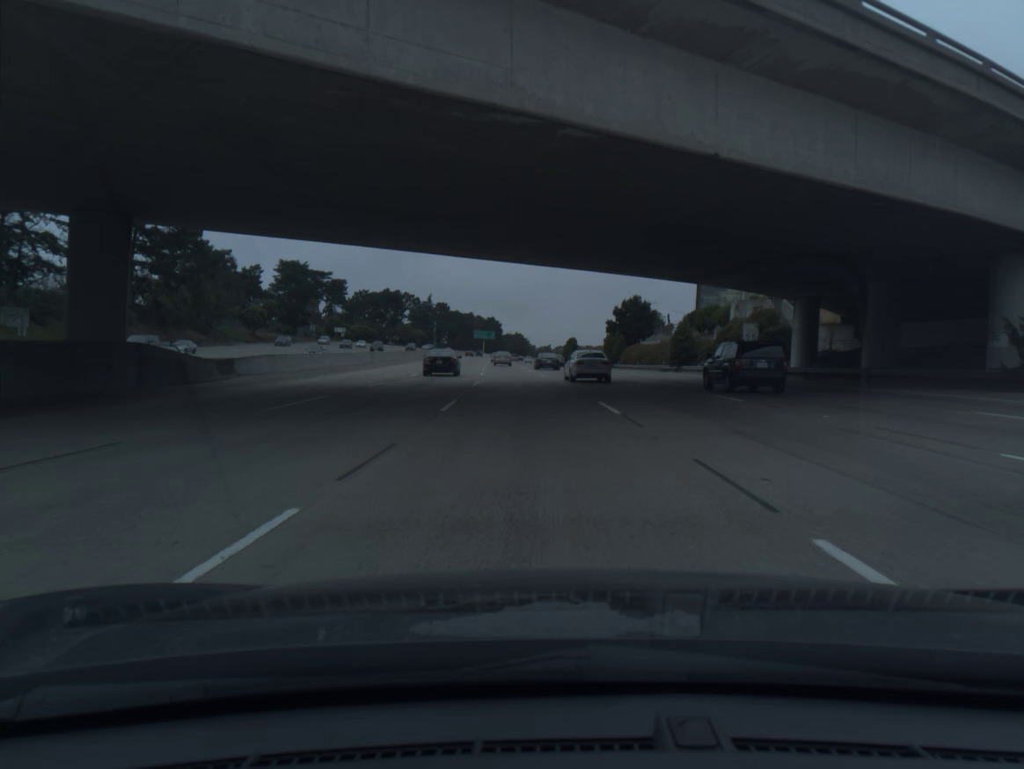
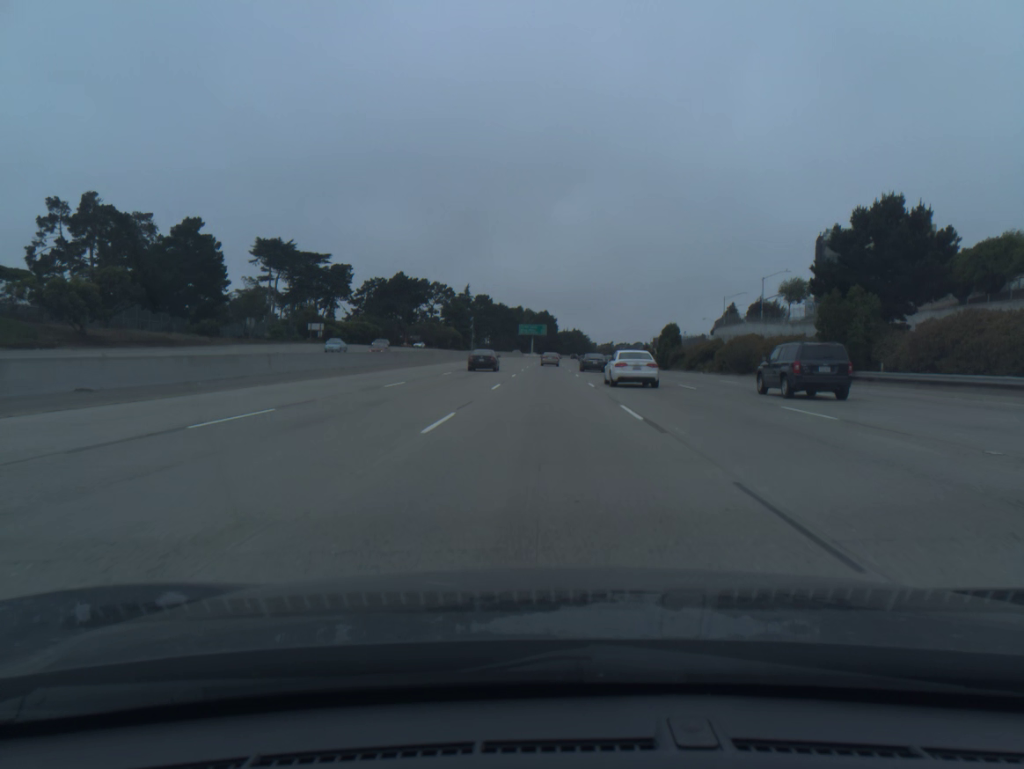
(-3.2, +73.4) m; -4°
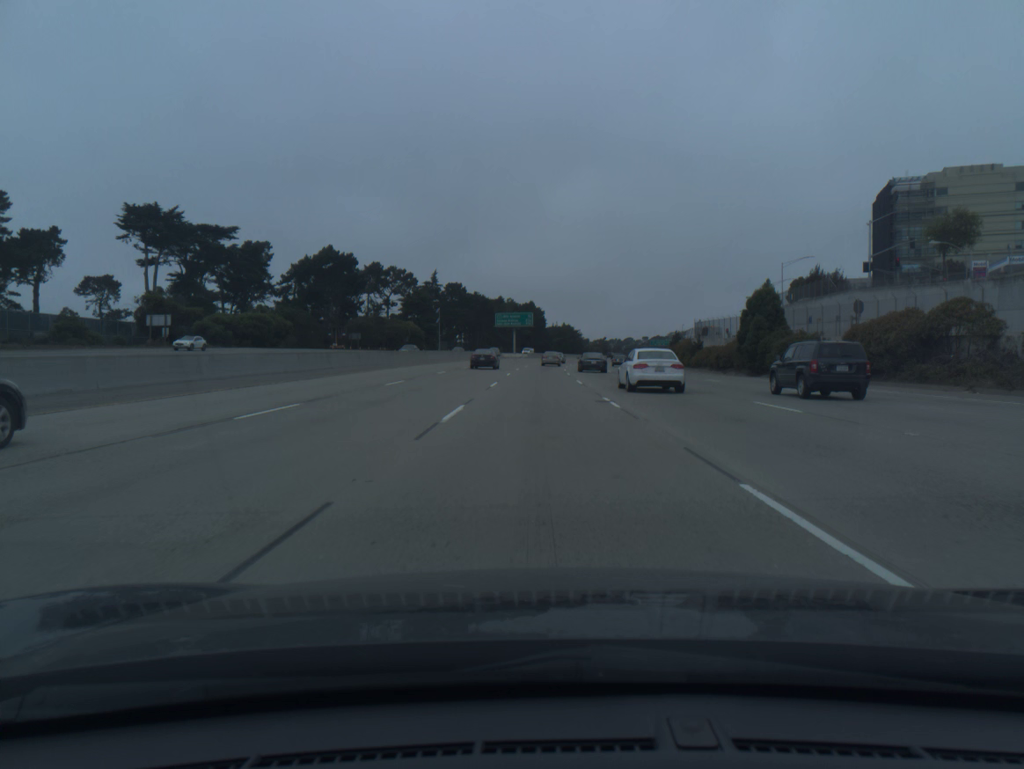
(+0.3, +55.0) m; +1°
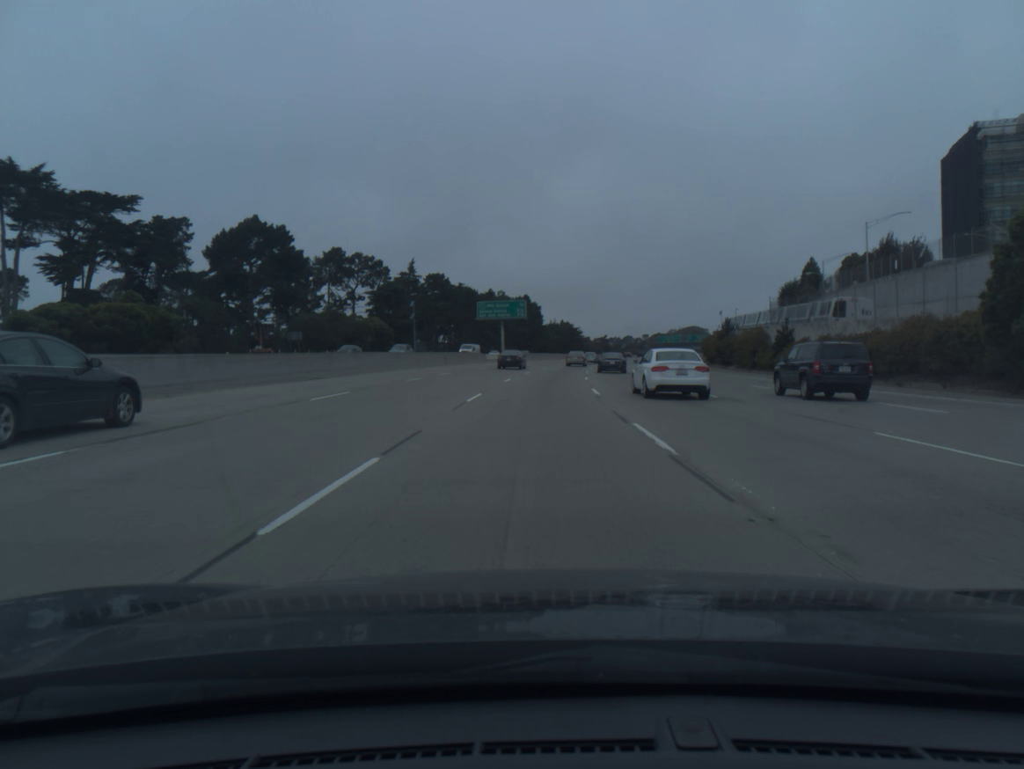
(+0.1, +36.7) m; 0°
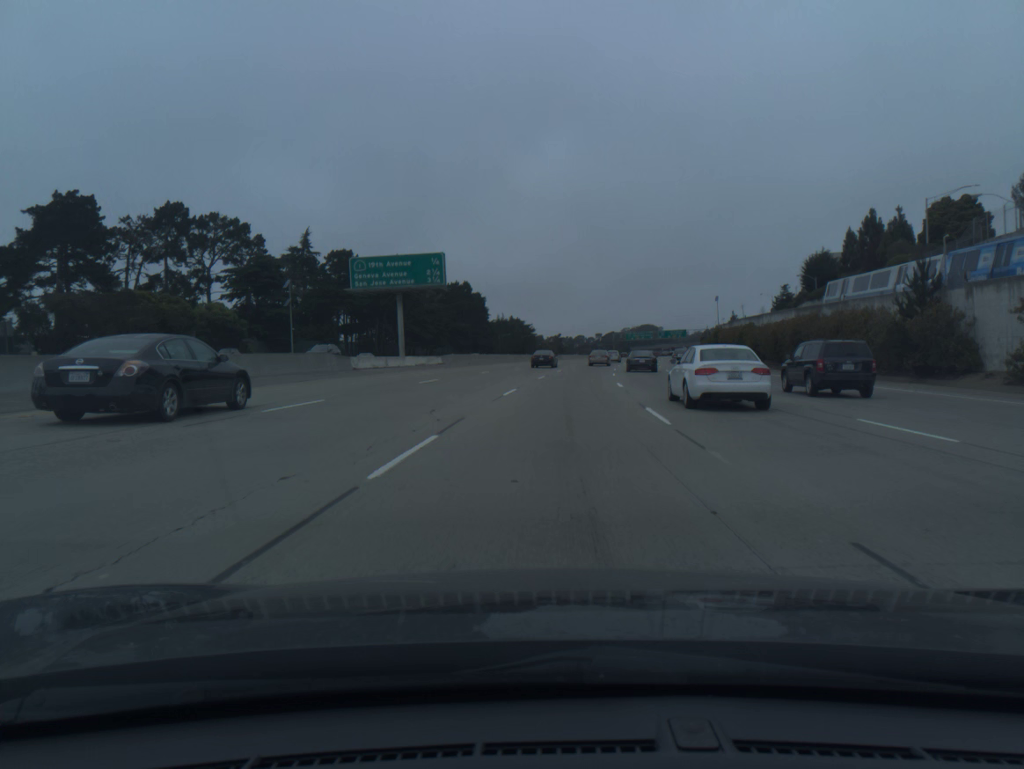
(+1.2, +54.8) m; +4°
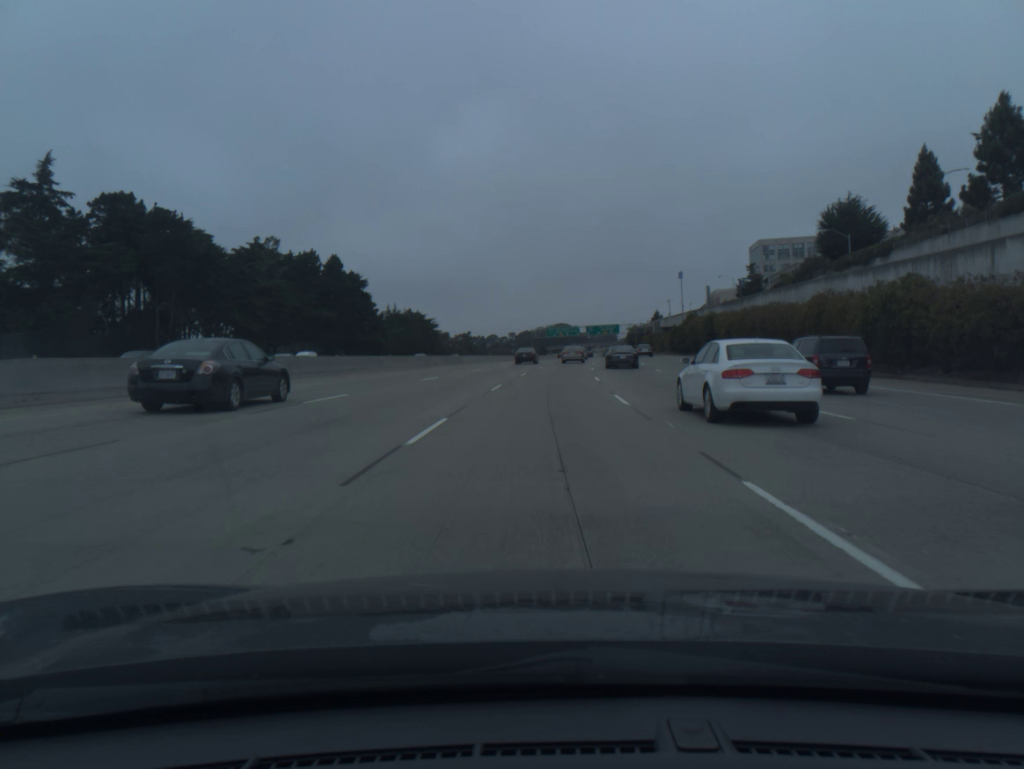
(+3.1, +54.3) m; +6°
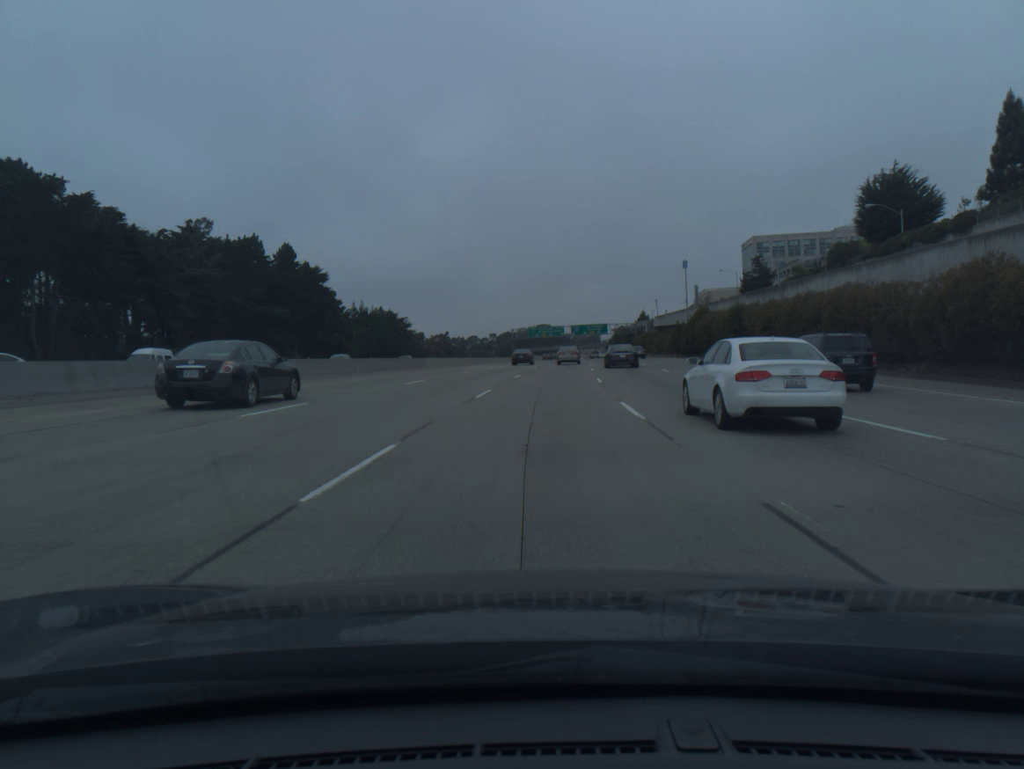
(+0.2, +17.9) m; +1°
